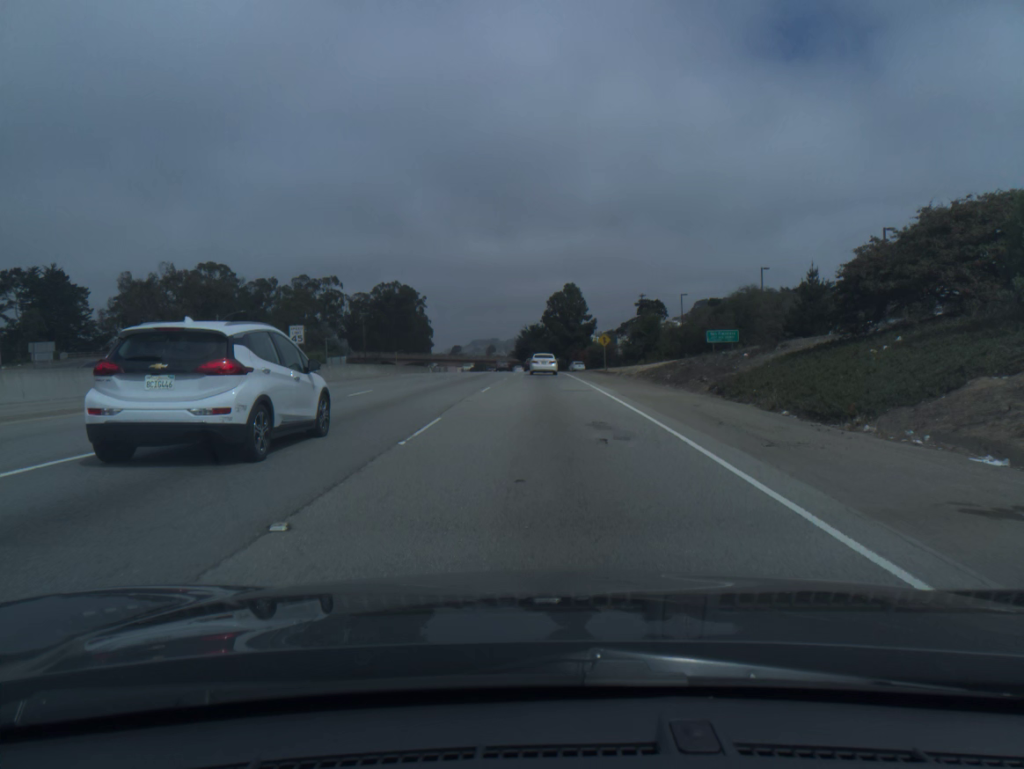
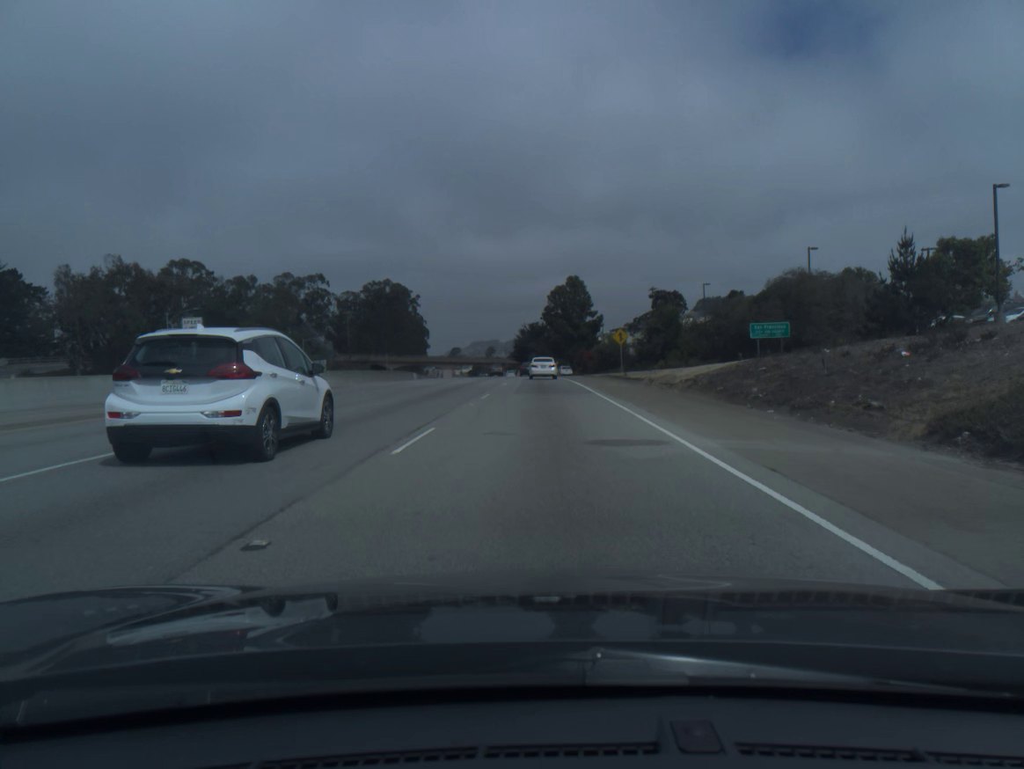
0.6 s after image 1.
(0.0, +14.8) m; 0°
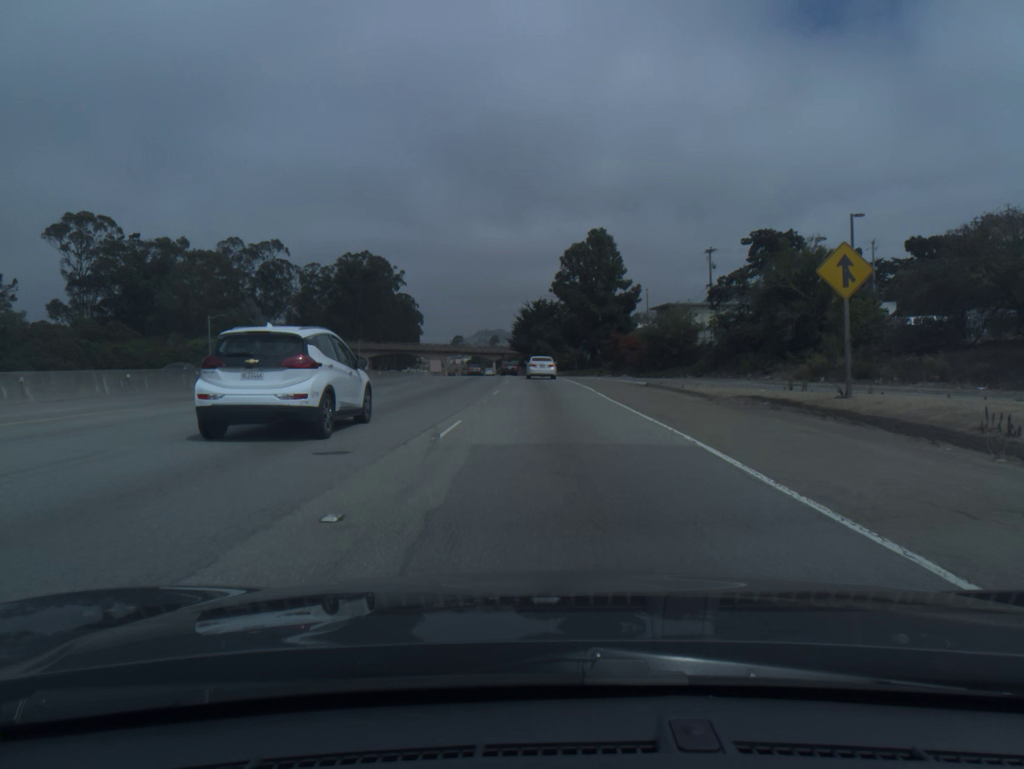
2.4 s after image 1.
(-0.3, +42.8) m; 0°
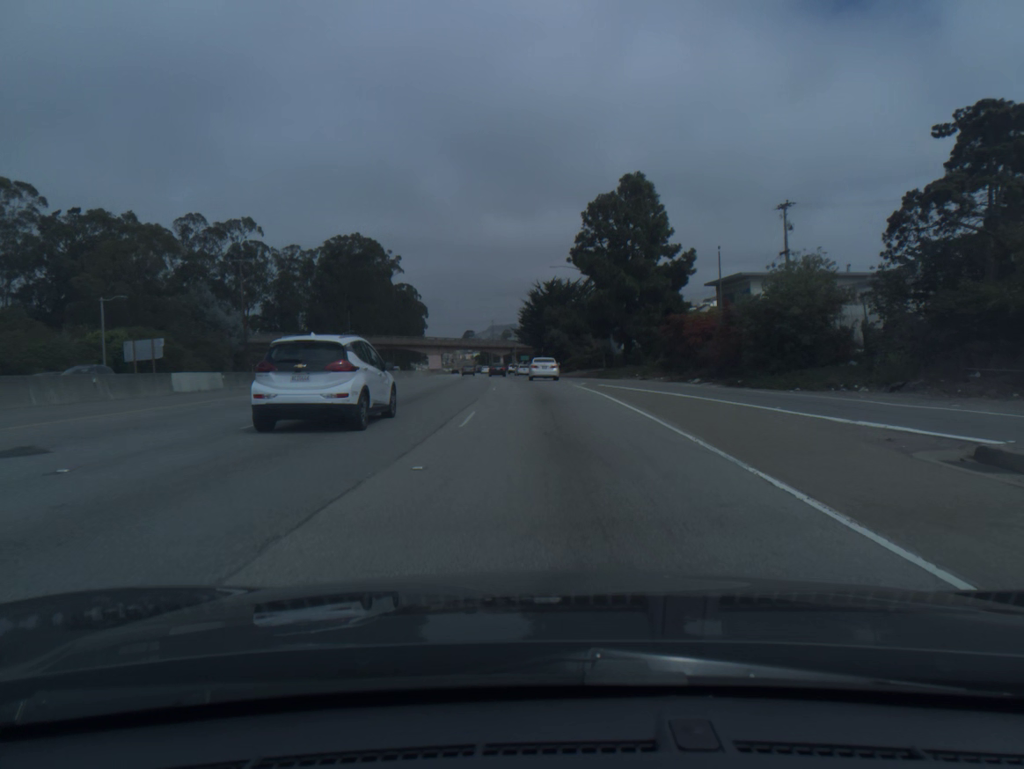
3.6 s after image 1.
(-0.1, +26.8) m; -1°
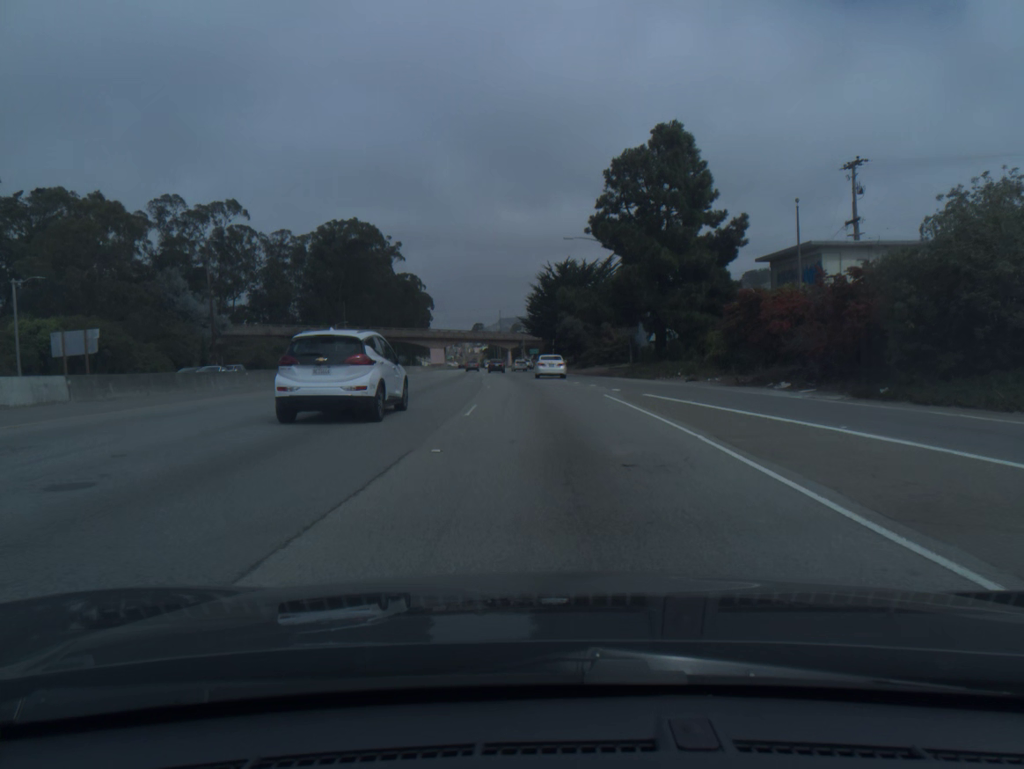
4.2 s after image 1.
(-0.1, +13.2) m; -1°
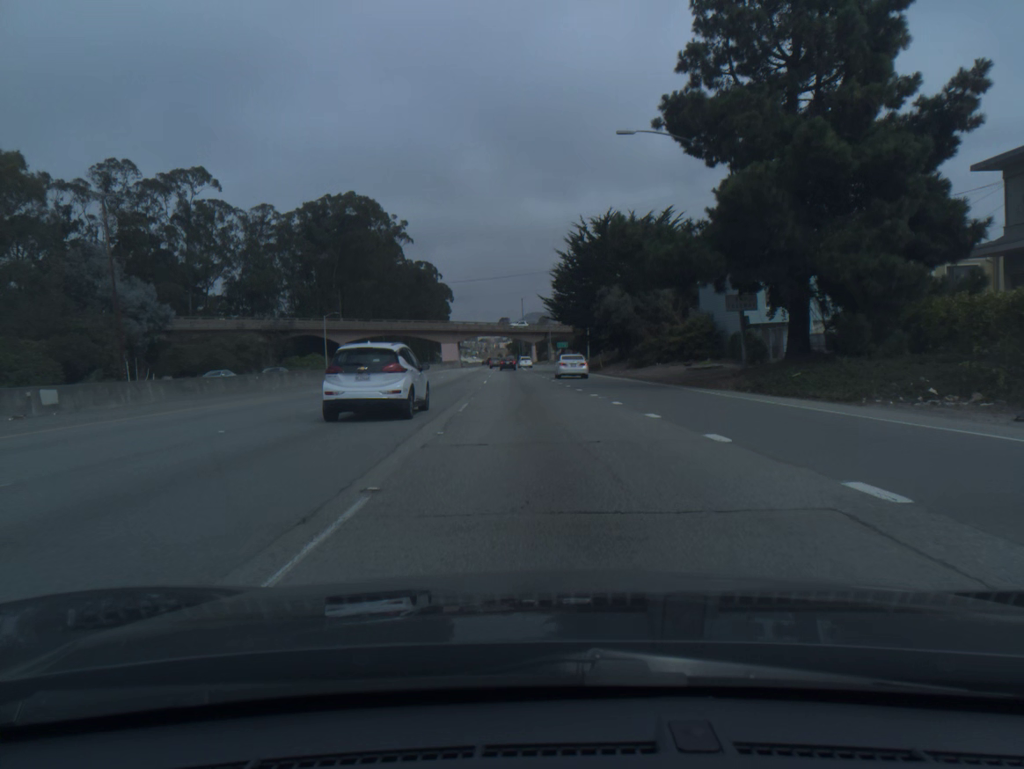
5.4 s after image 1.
(-0.4, +26.1) m; -2°
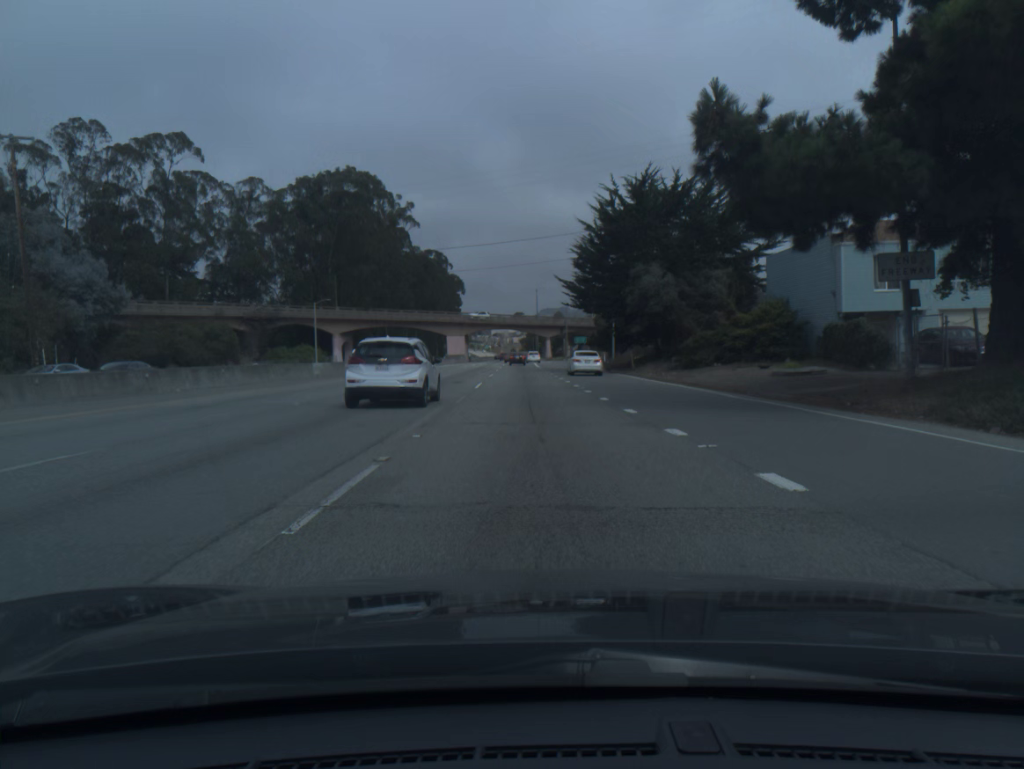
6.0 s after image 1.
(-0.1, +12.9) m; -1°
